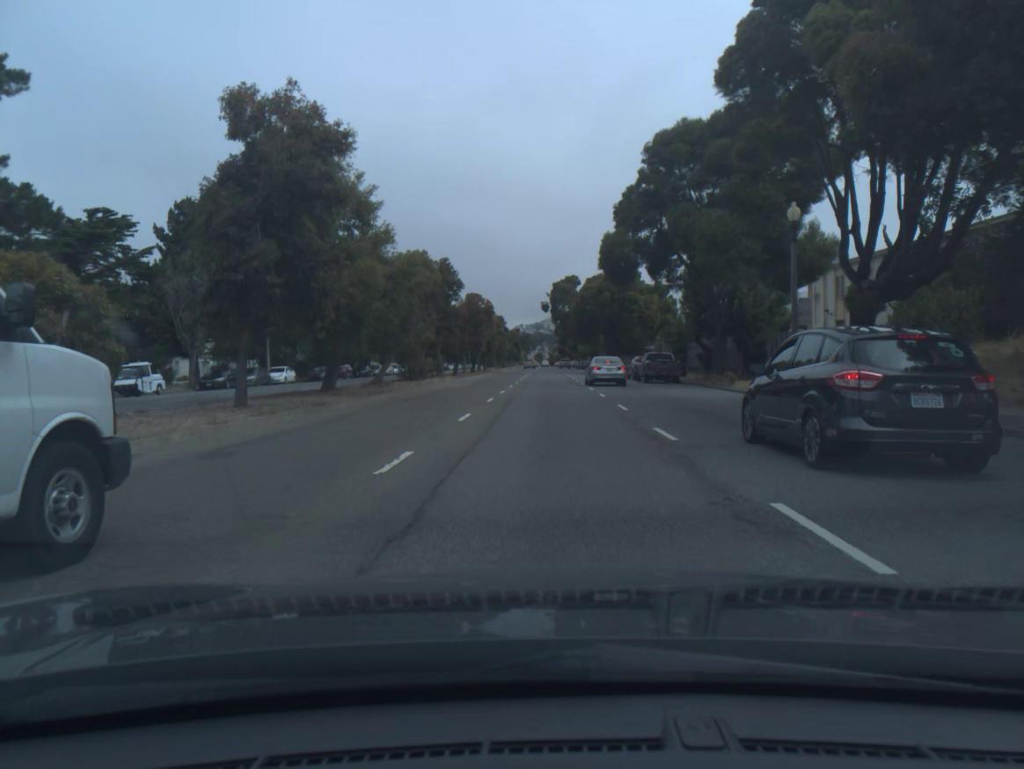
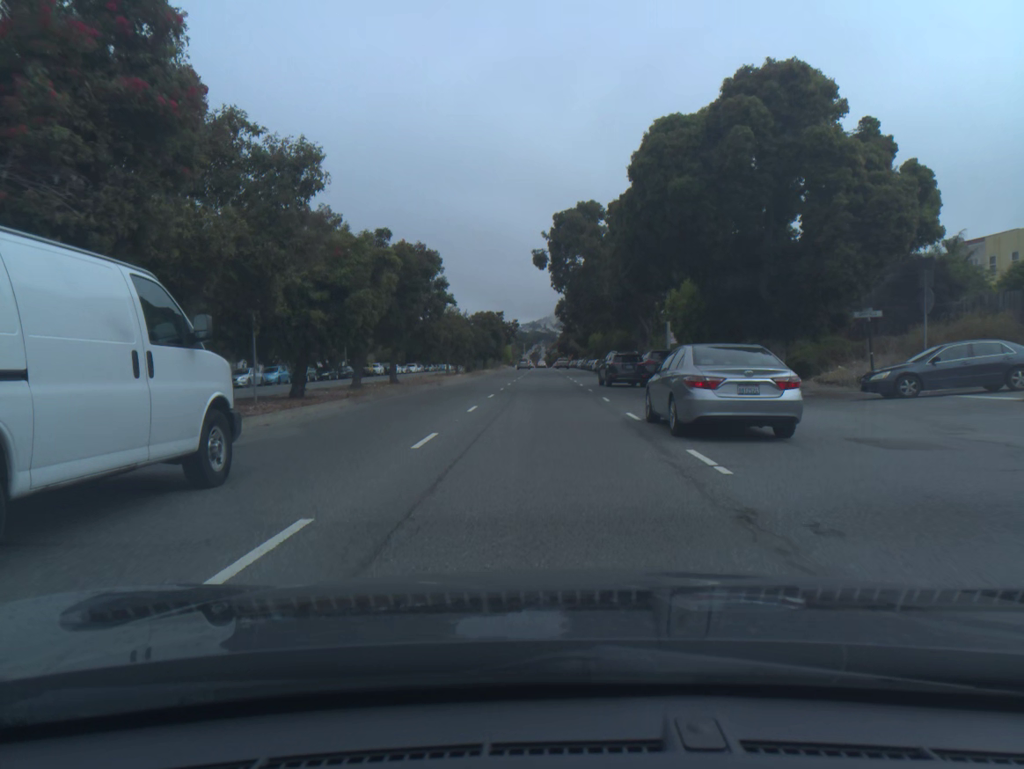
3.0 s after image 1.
(+0.2, +55.1) m; 0°
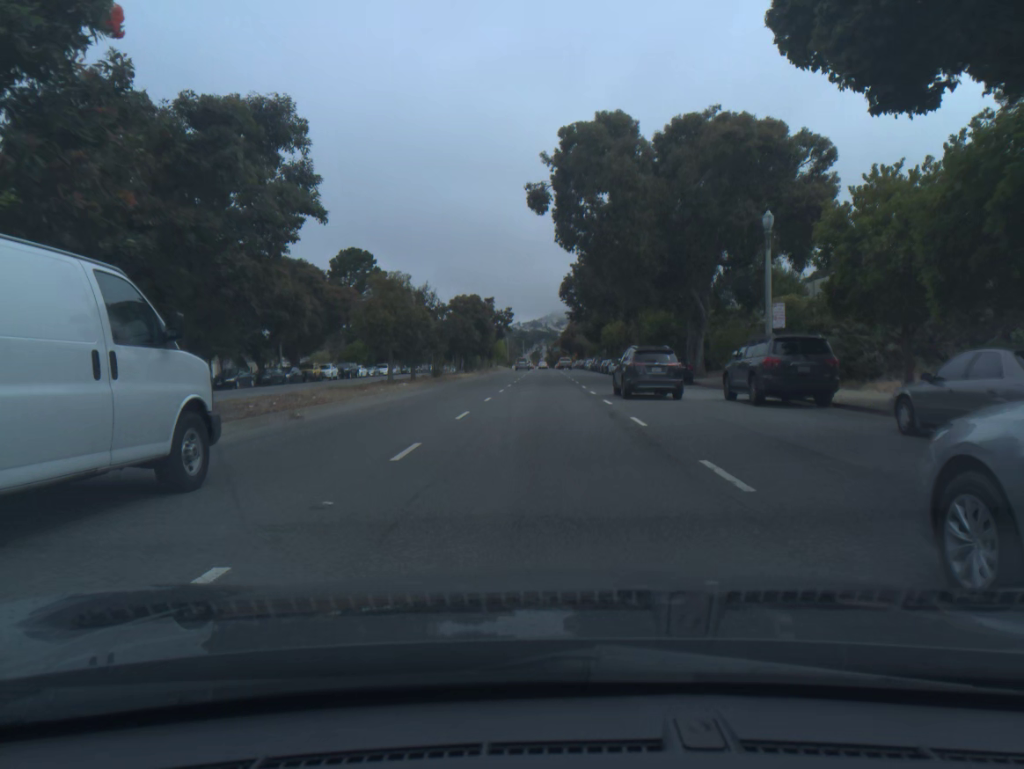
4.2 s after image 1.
(-0.1, +23.3) m; 0°
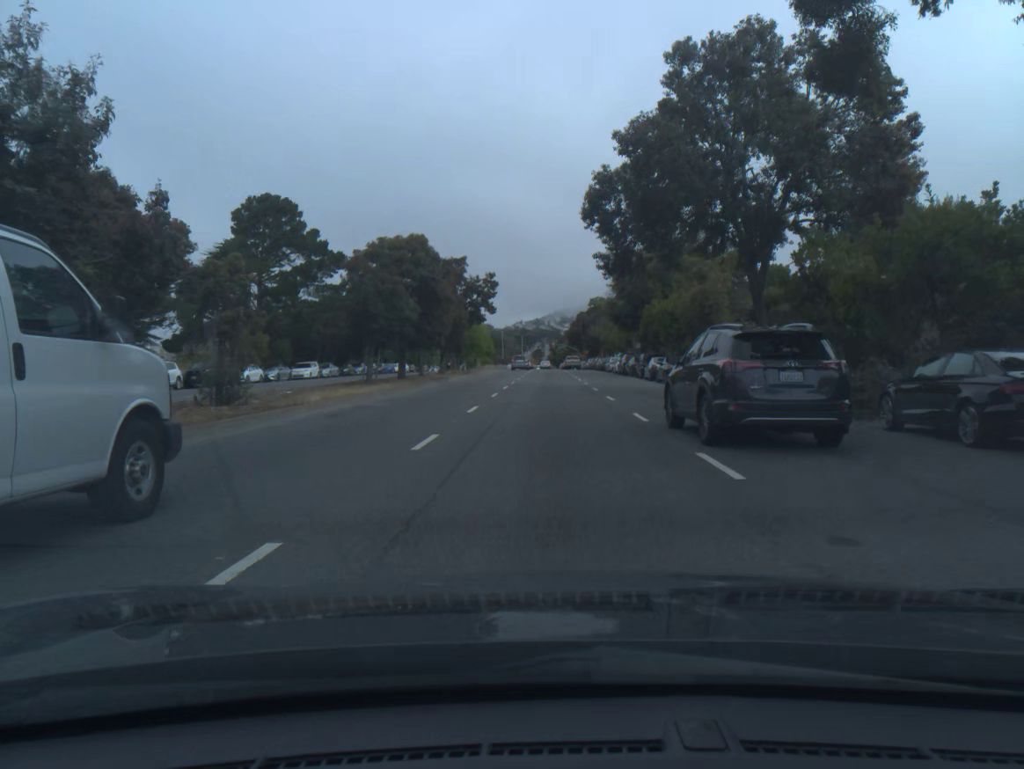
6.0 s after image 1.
(-0.1, +35.6) m; 0°
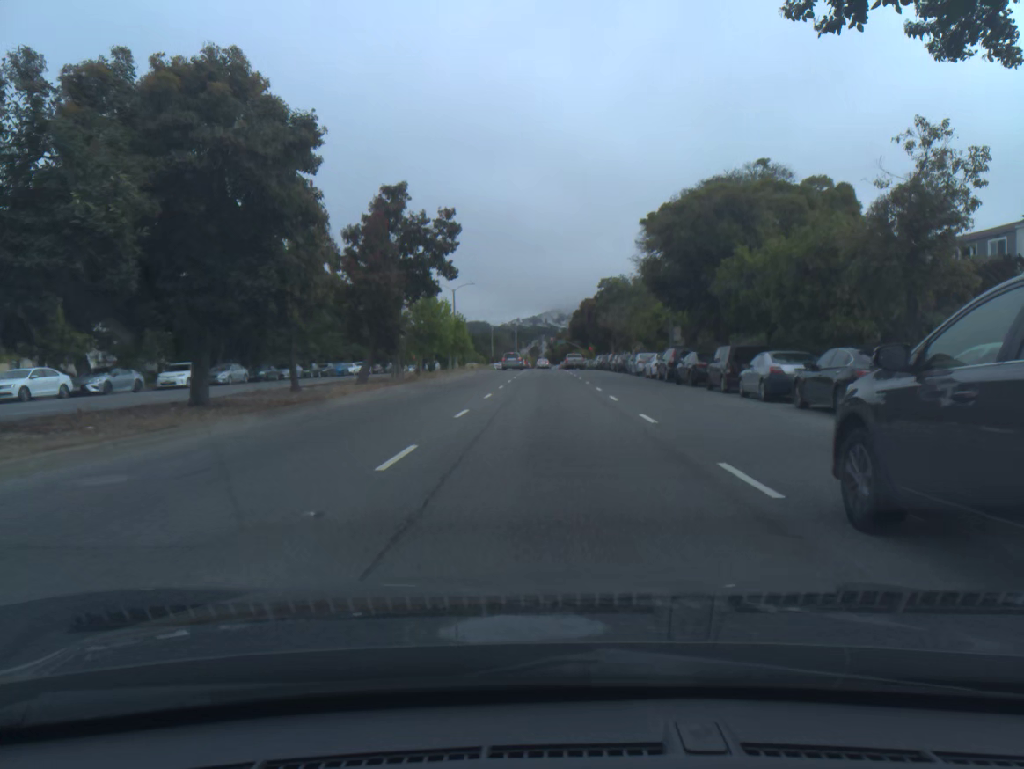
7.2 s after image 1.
(+0.1, +23.7) m; 0°
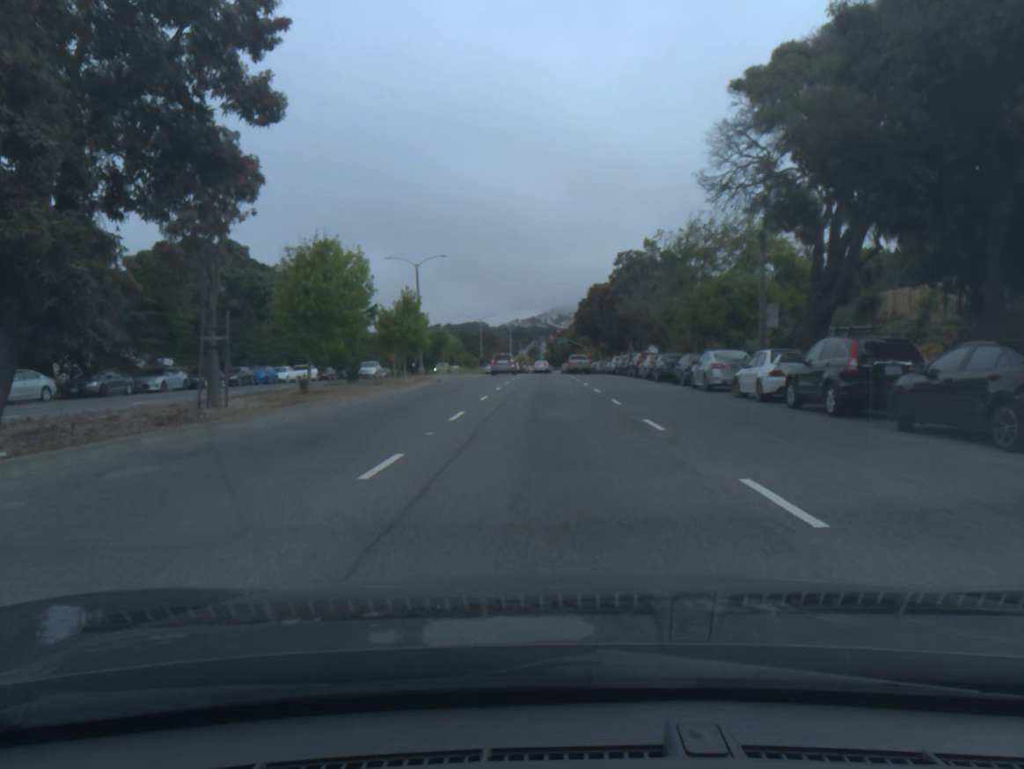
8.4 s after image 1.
(0.0, +22.4) m; 0°
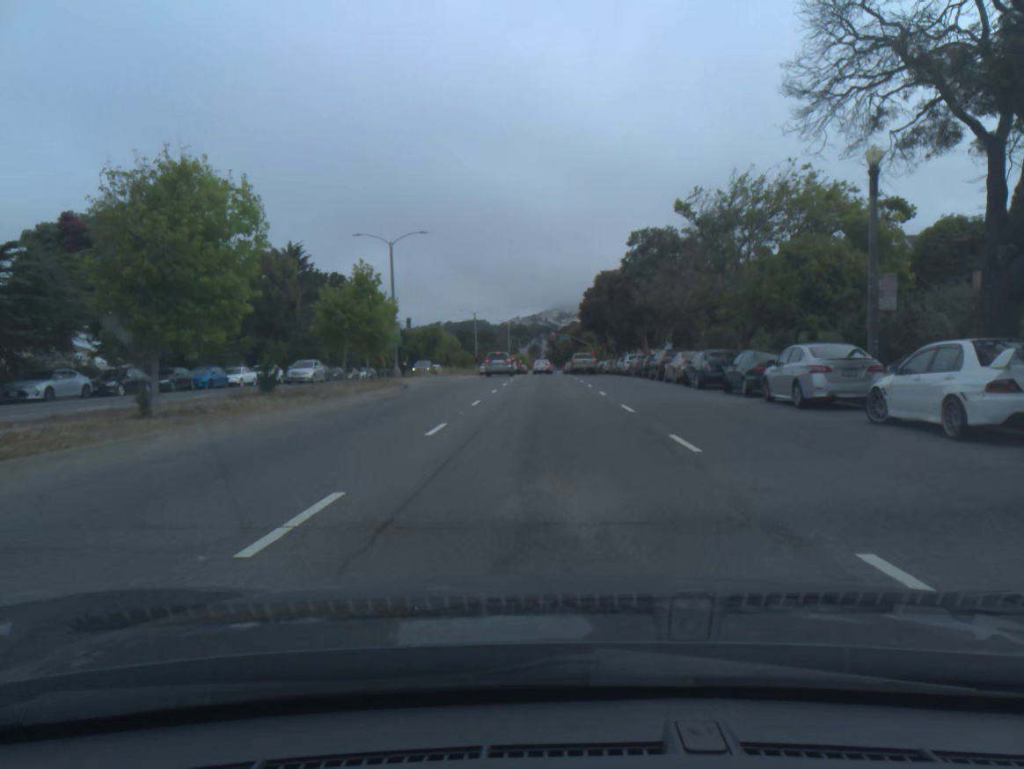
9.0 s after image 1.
(0.0, +10.4) m; 0°
